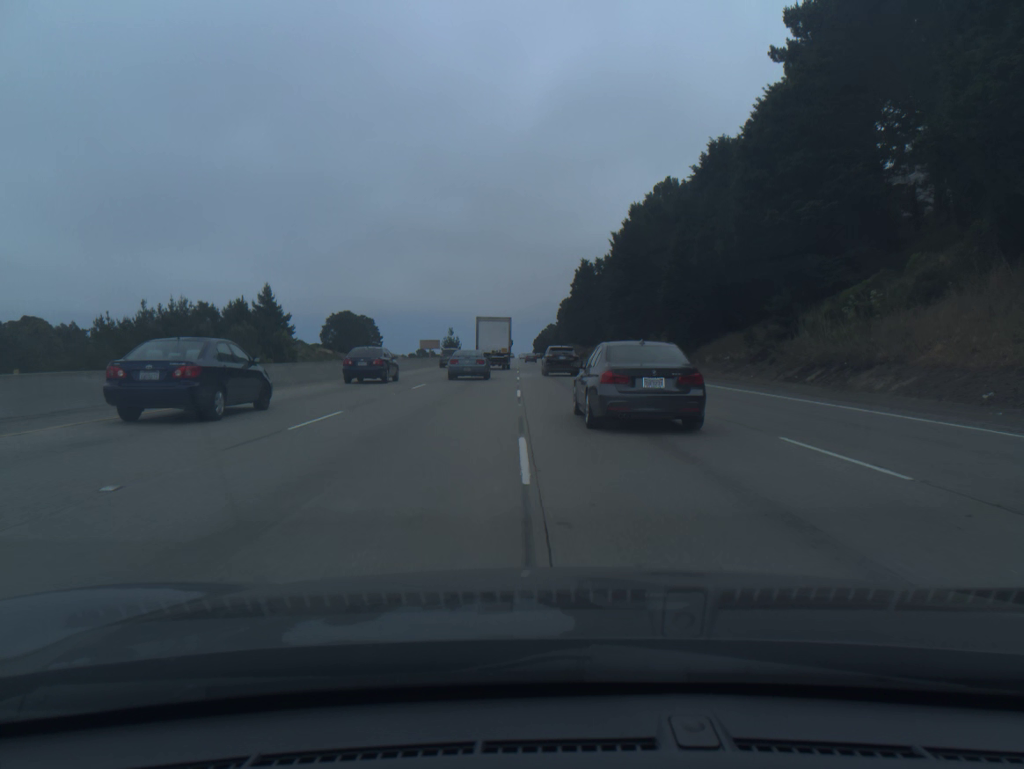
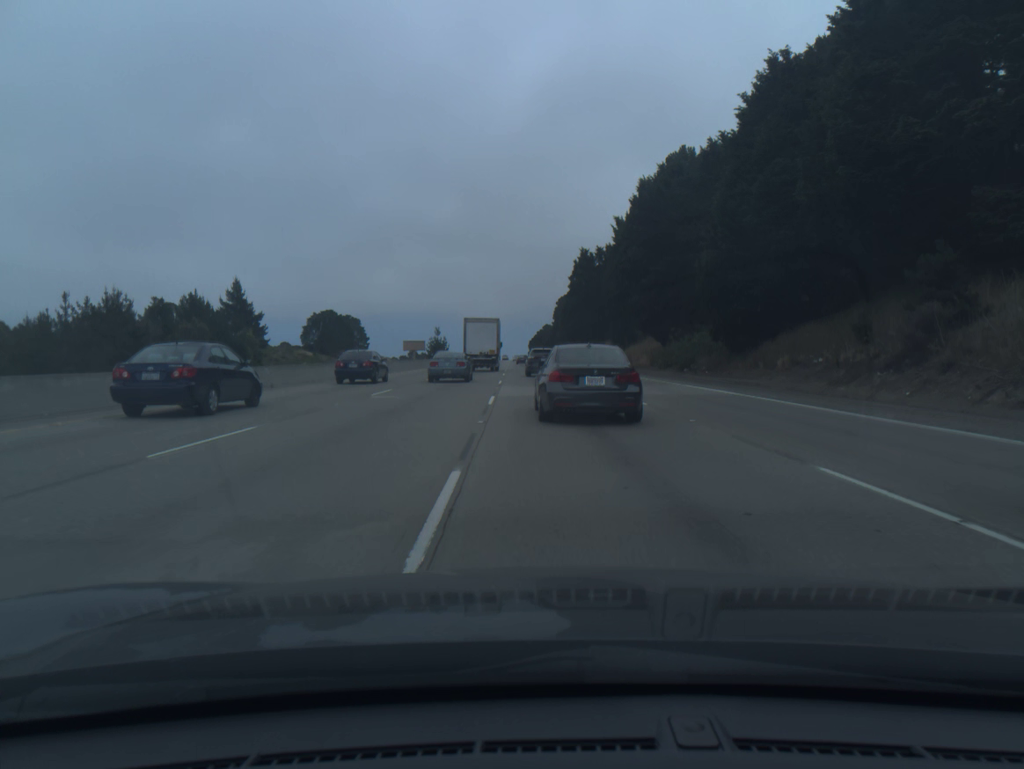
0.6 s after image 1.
(+0.1, +17.8) m; 0°
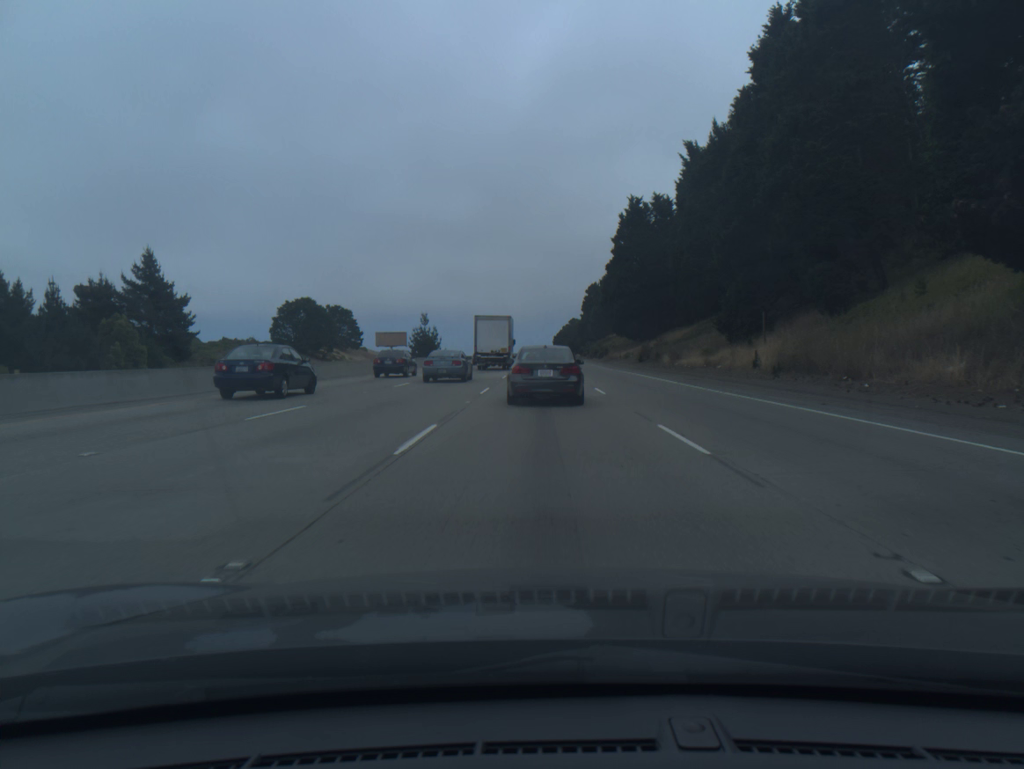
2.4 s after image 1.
(-0.8, +53.4) m; -2°
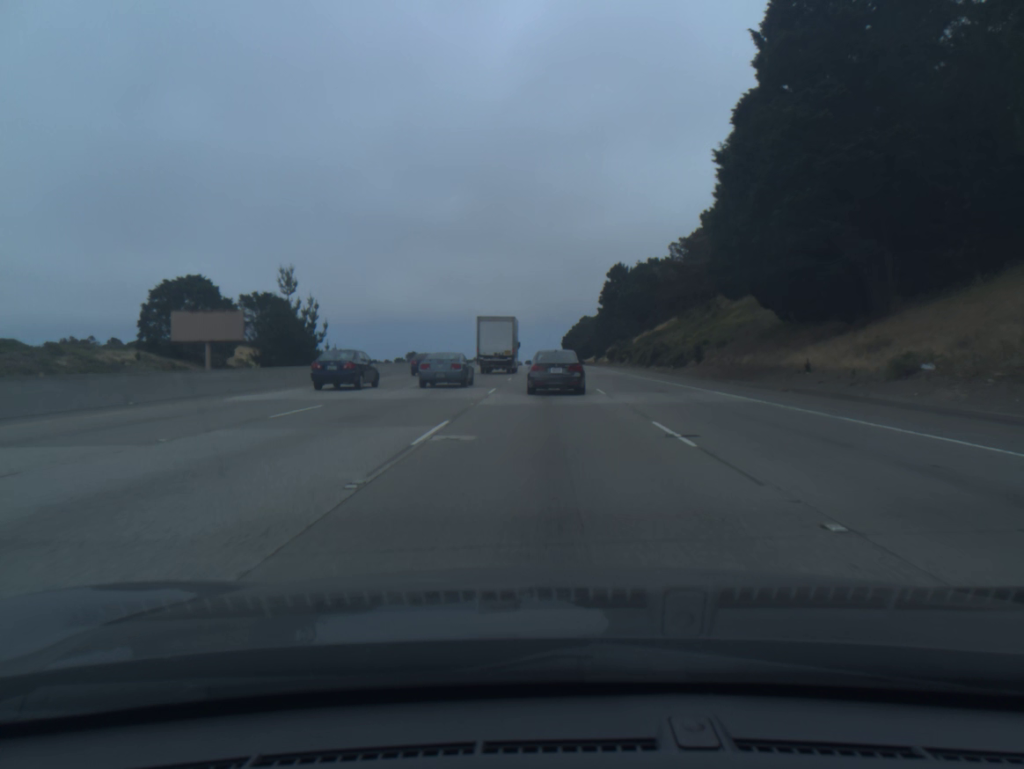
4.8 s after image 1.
(-0.5, +72.1) m; -1°
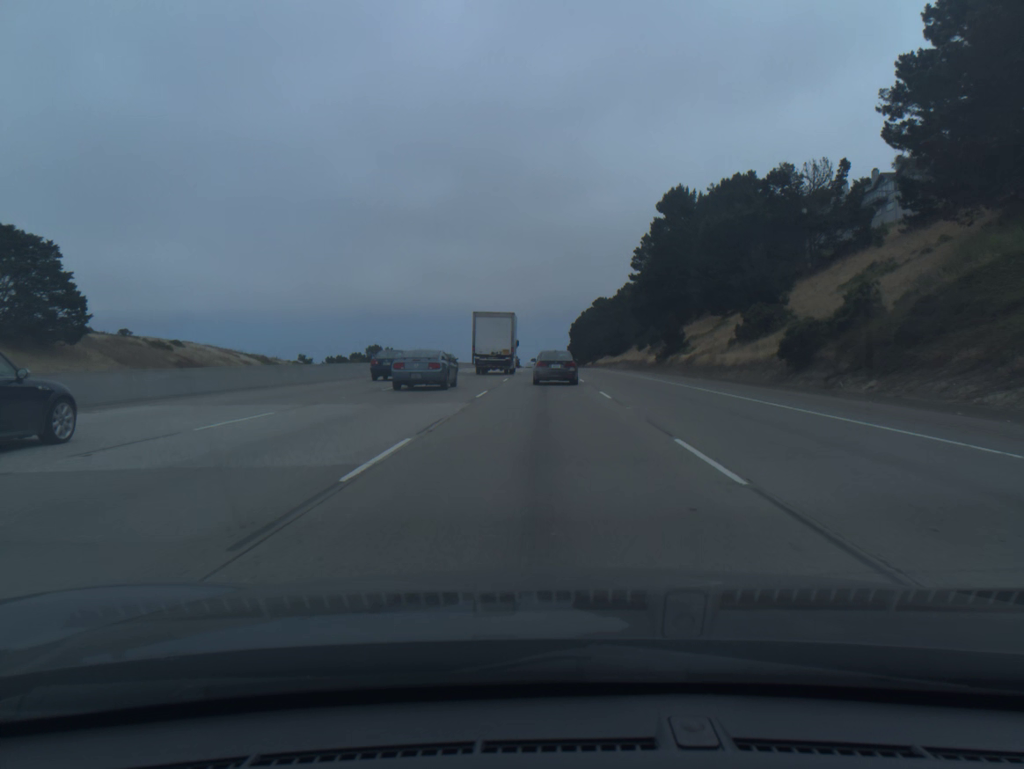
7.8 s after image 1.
(+0.1, +90.9) m; 0°
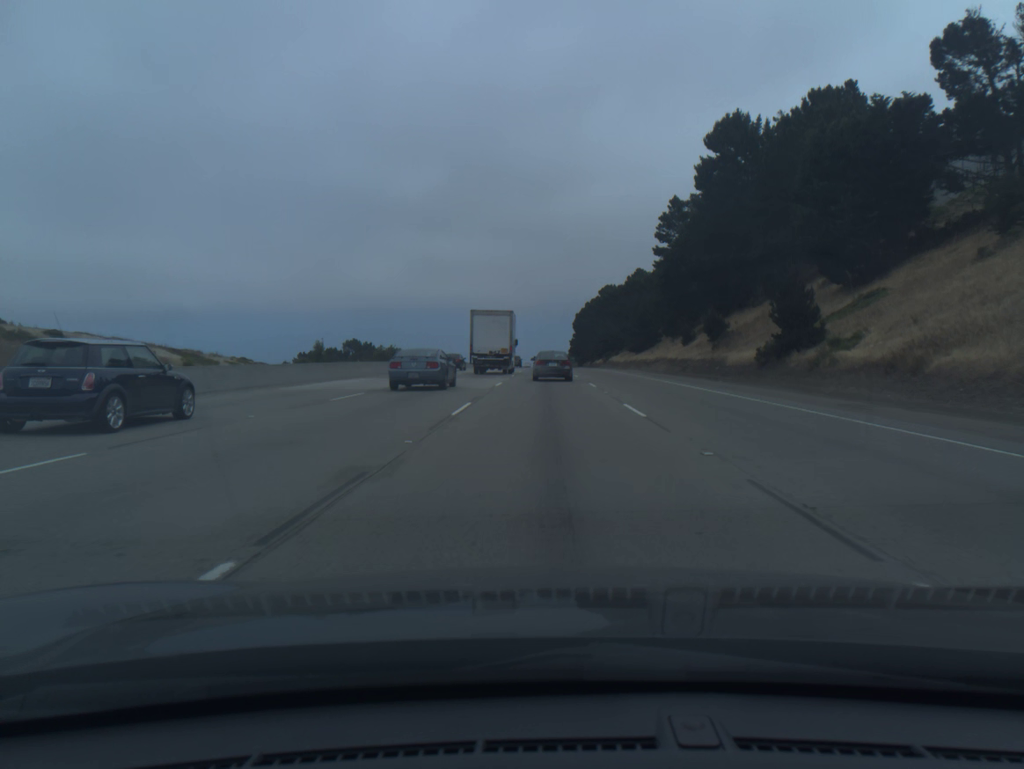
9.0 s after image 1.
(0.0, +36.0) m; 0°
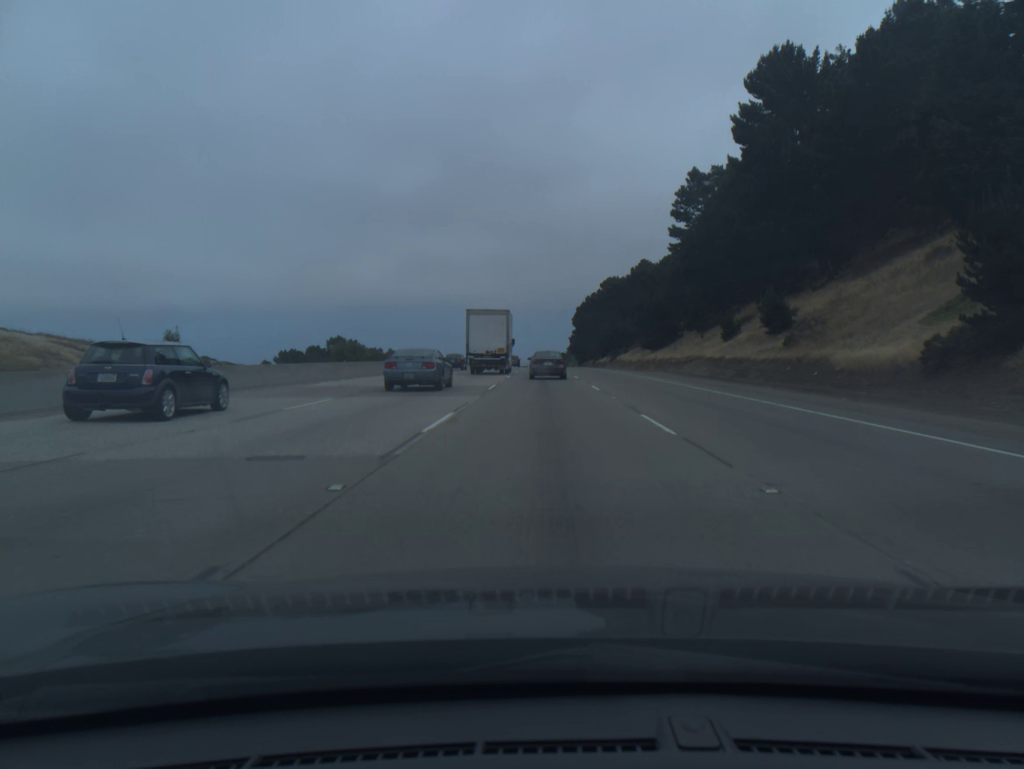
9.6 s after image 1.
(0.0, +17.9) m; 0°
